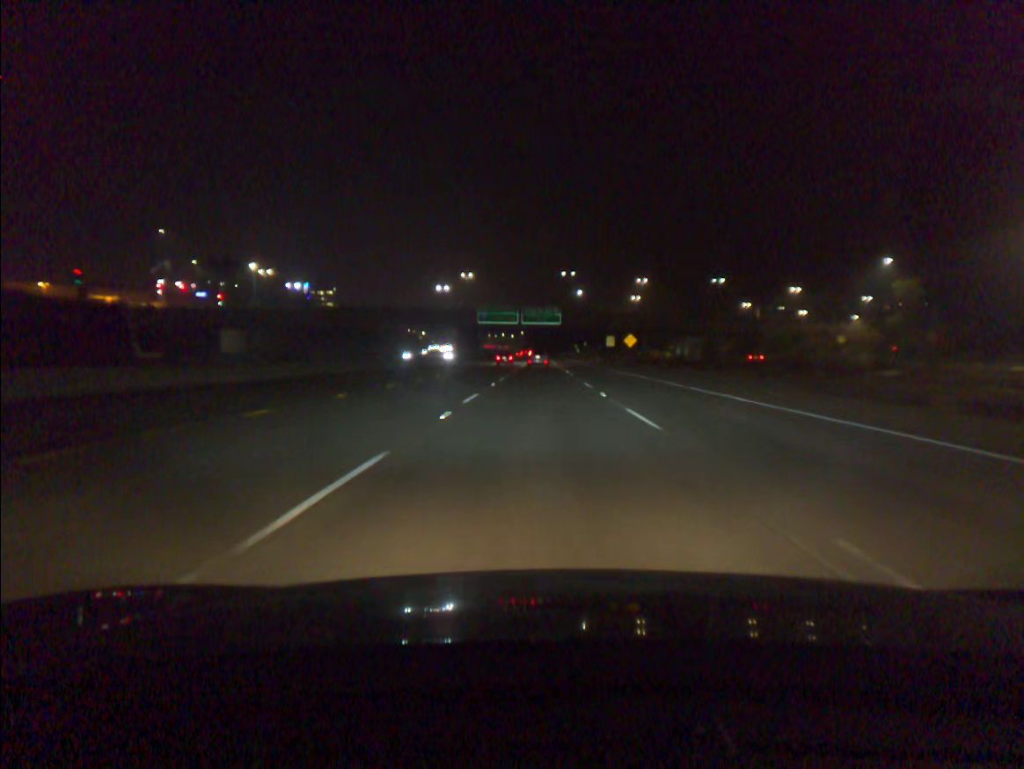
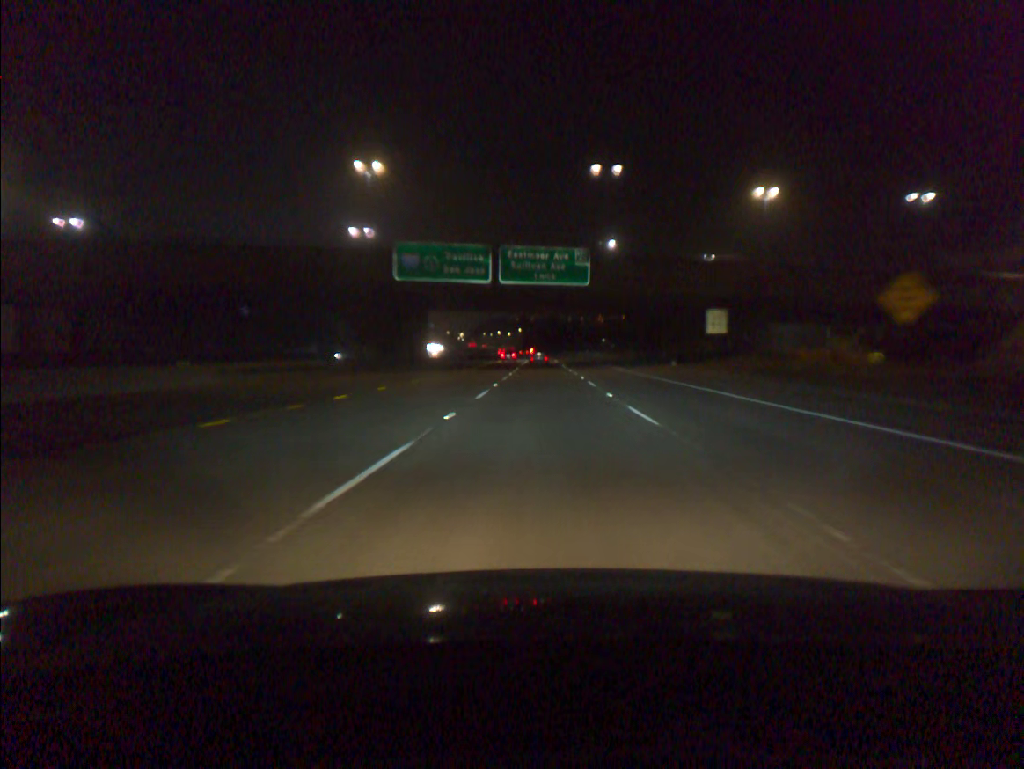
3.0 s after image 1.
(-0.3, +73.6) m; 0°
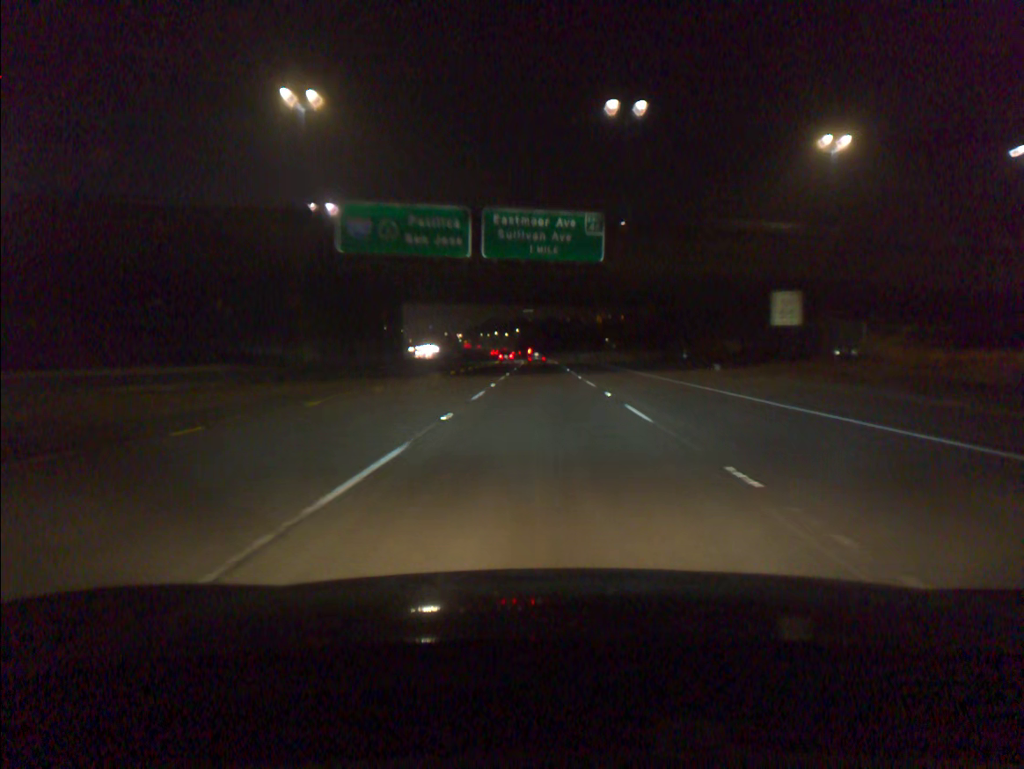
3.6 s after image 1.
(0.0, +14.7) m; 0°
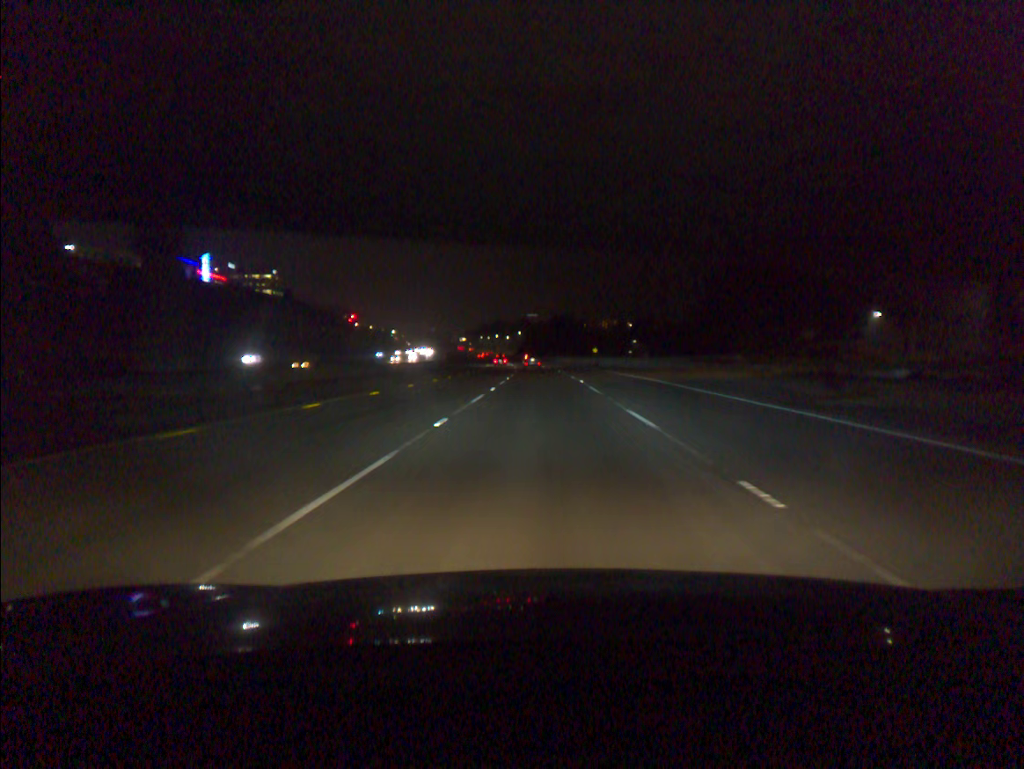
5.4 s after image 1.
(-0.1, +44.2) m; 0°
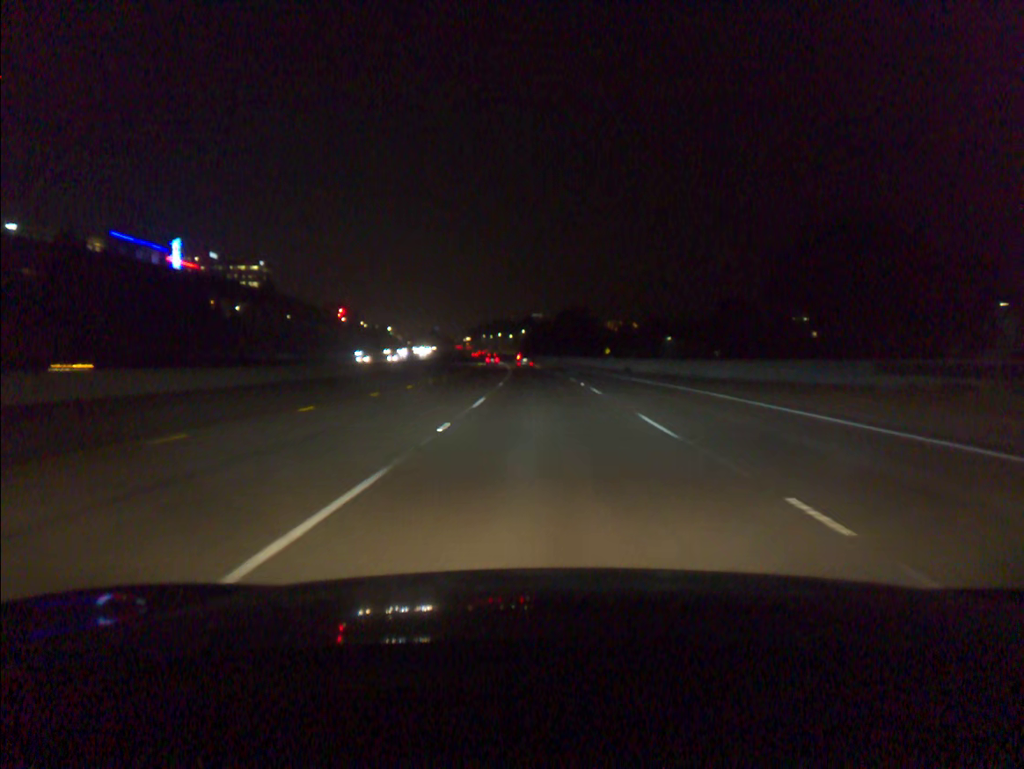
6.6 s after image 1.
(-0.1, +30.0) m; 0°
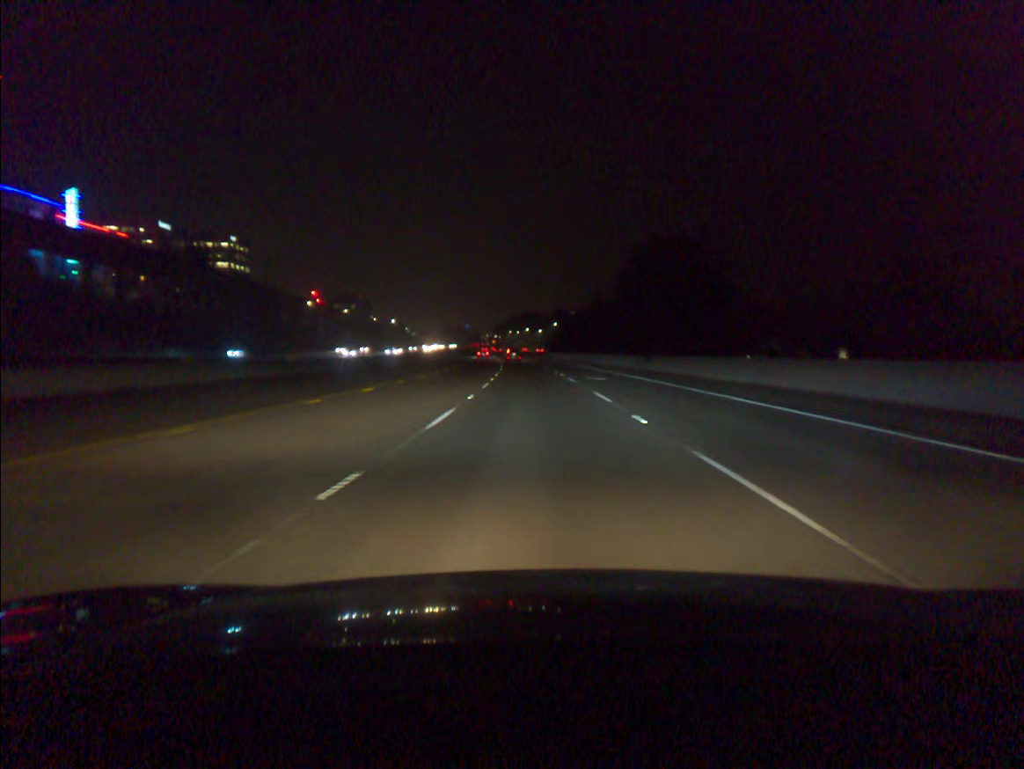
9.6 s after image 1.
(-1.3, +78.5) m; -2°
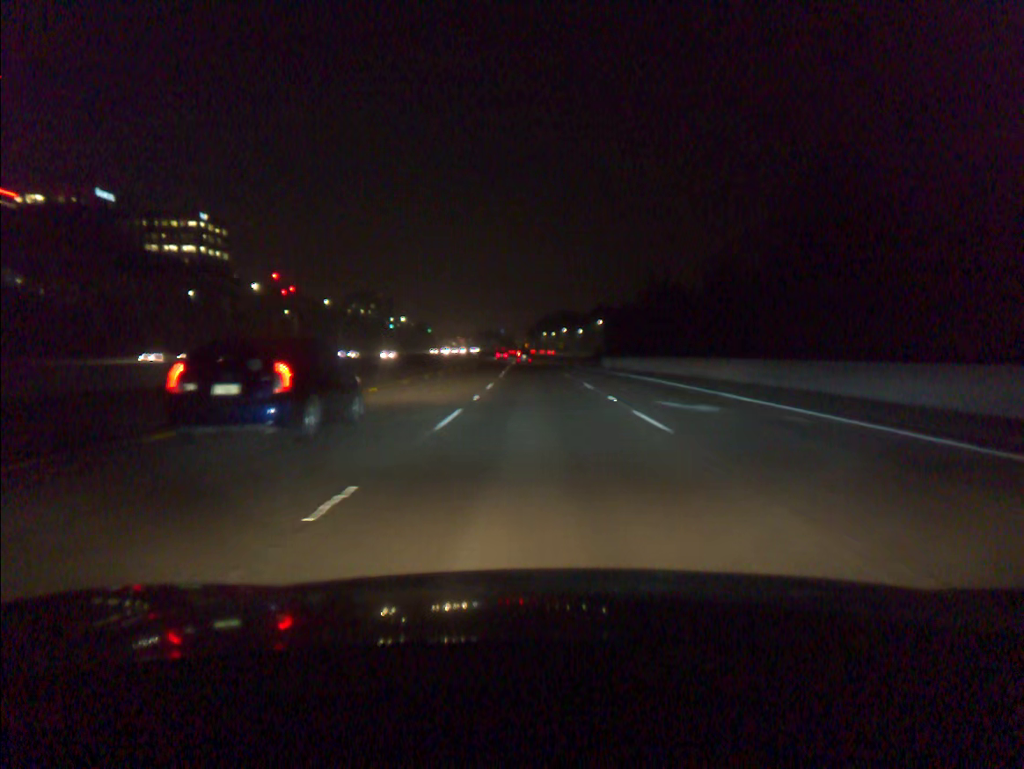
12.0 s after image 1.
(-1.7, +65.9) m; -3°
